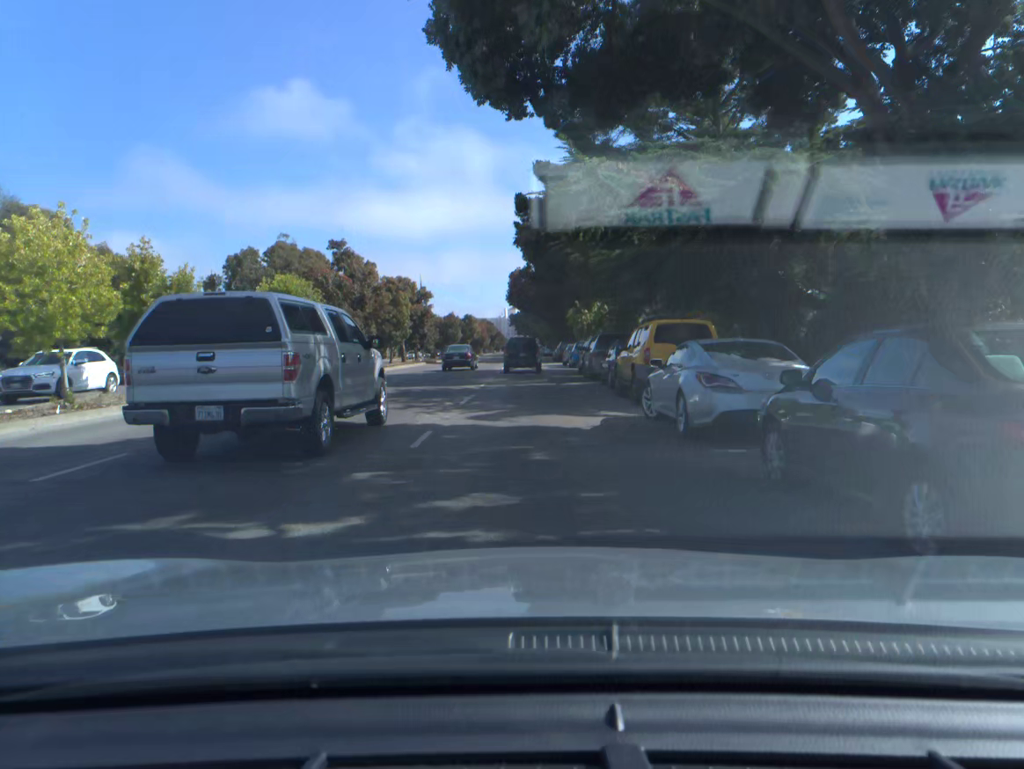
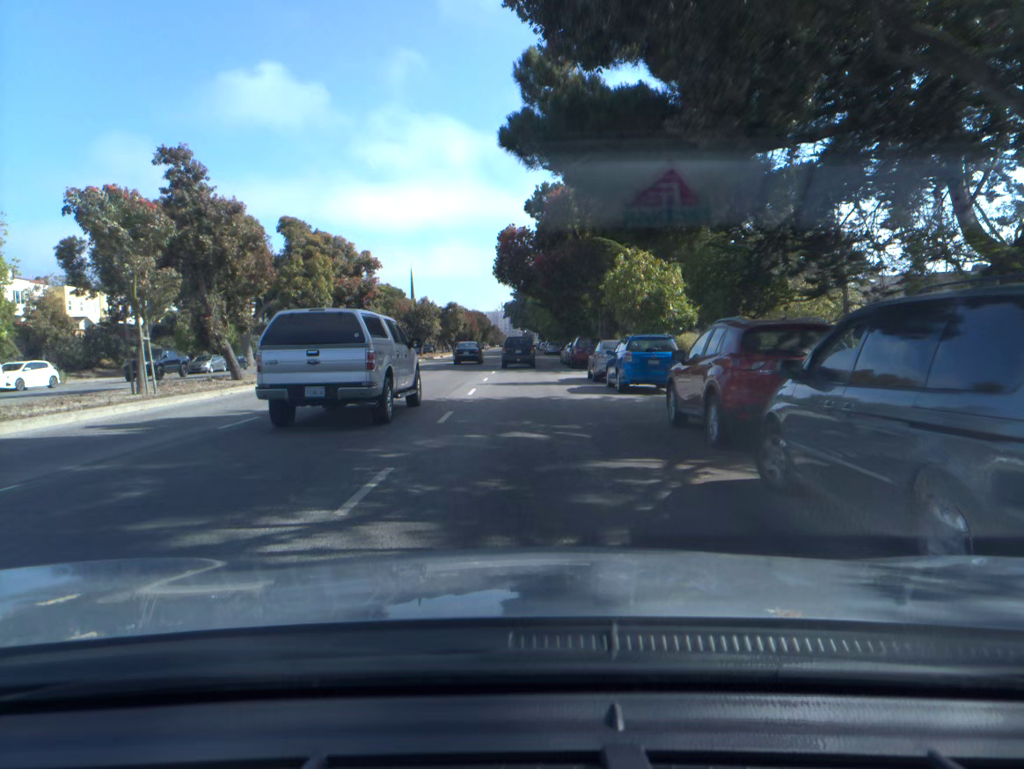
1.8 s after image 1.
(+0.1, +24.5) m; 0°
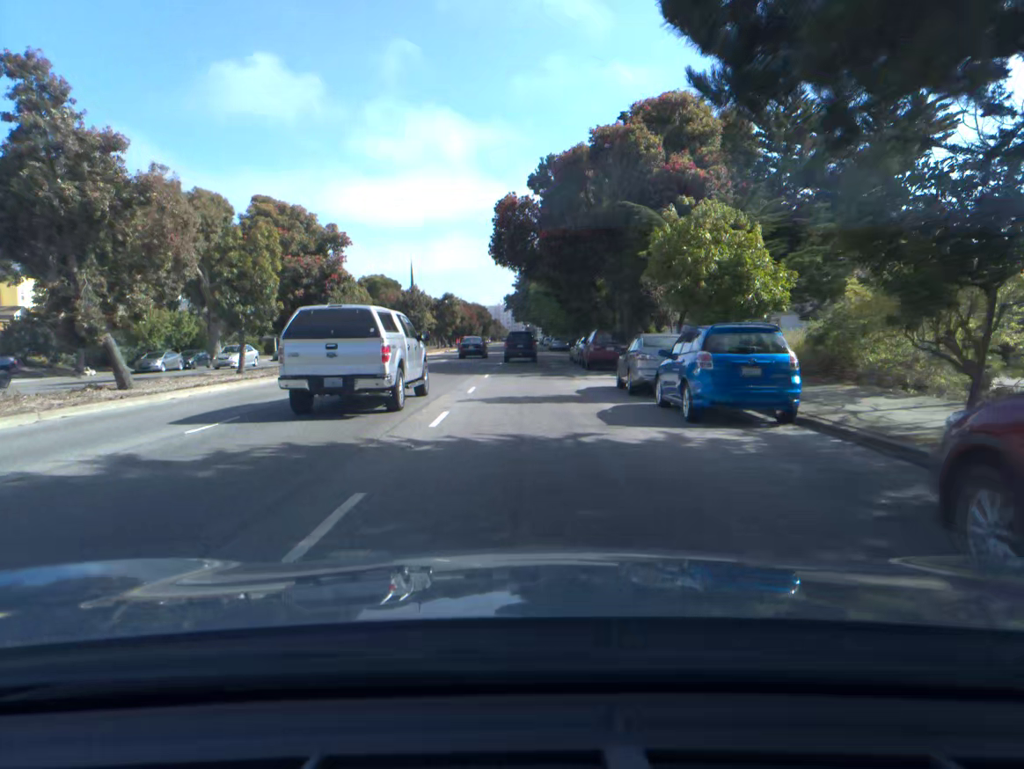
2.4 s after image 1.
(0.0, +8.8) m; -1°
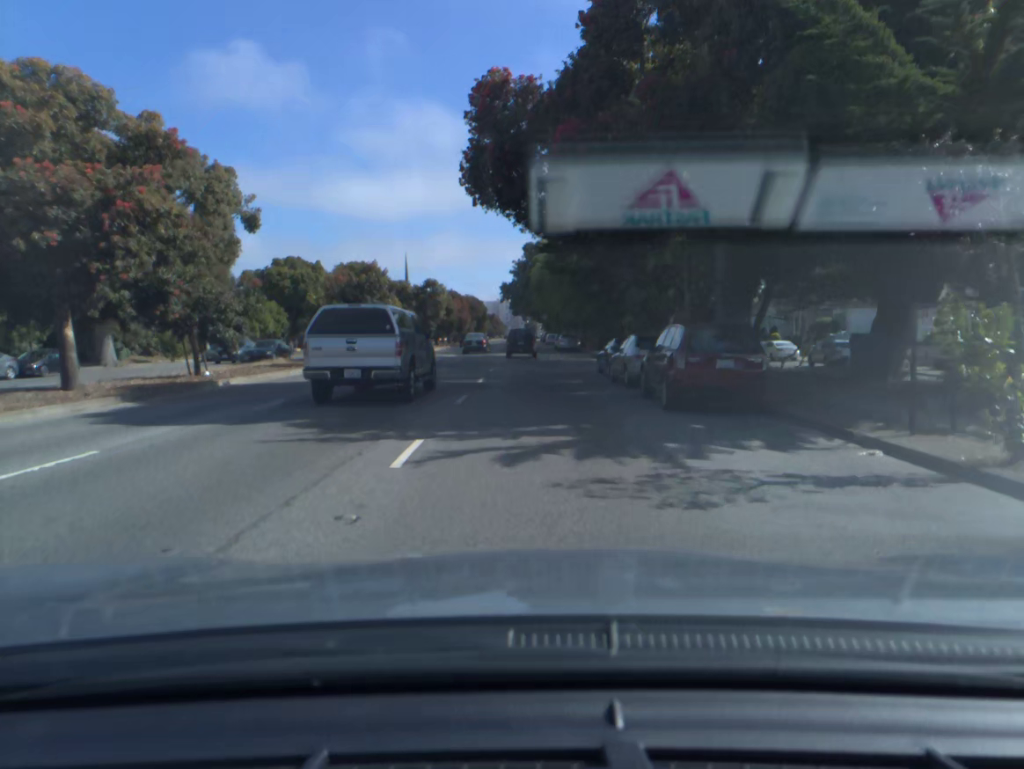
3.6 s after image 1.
(+0.1, +18.5) m; 0°
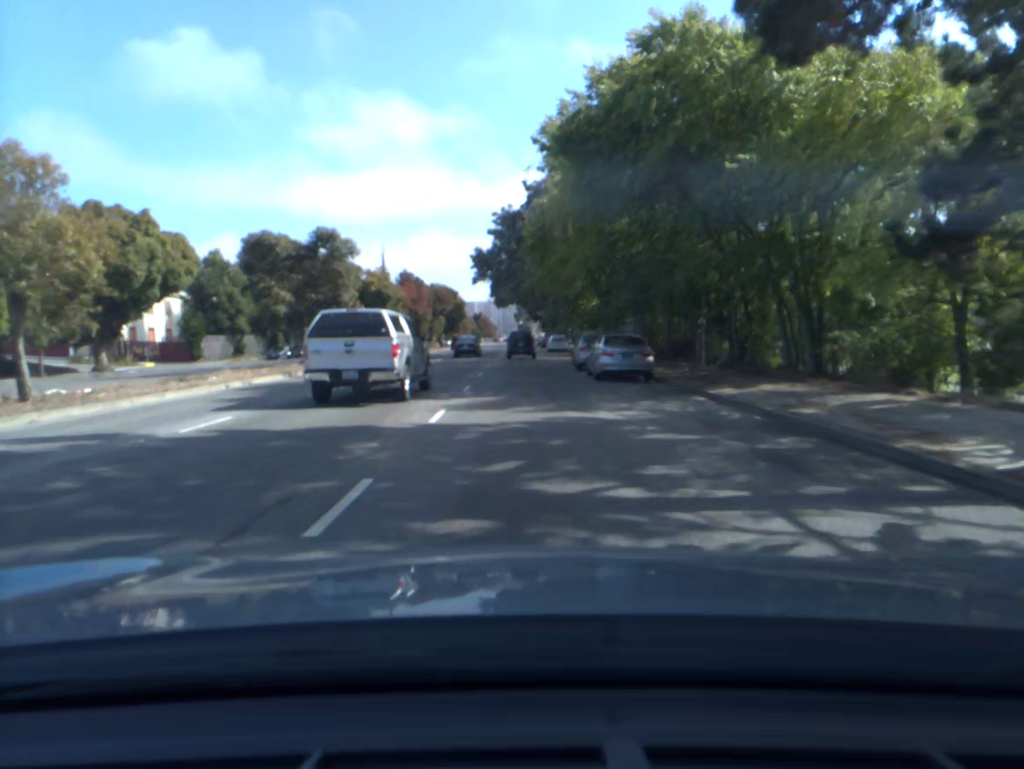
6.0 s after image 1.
(+0.3, +38.8) m; +1°
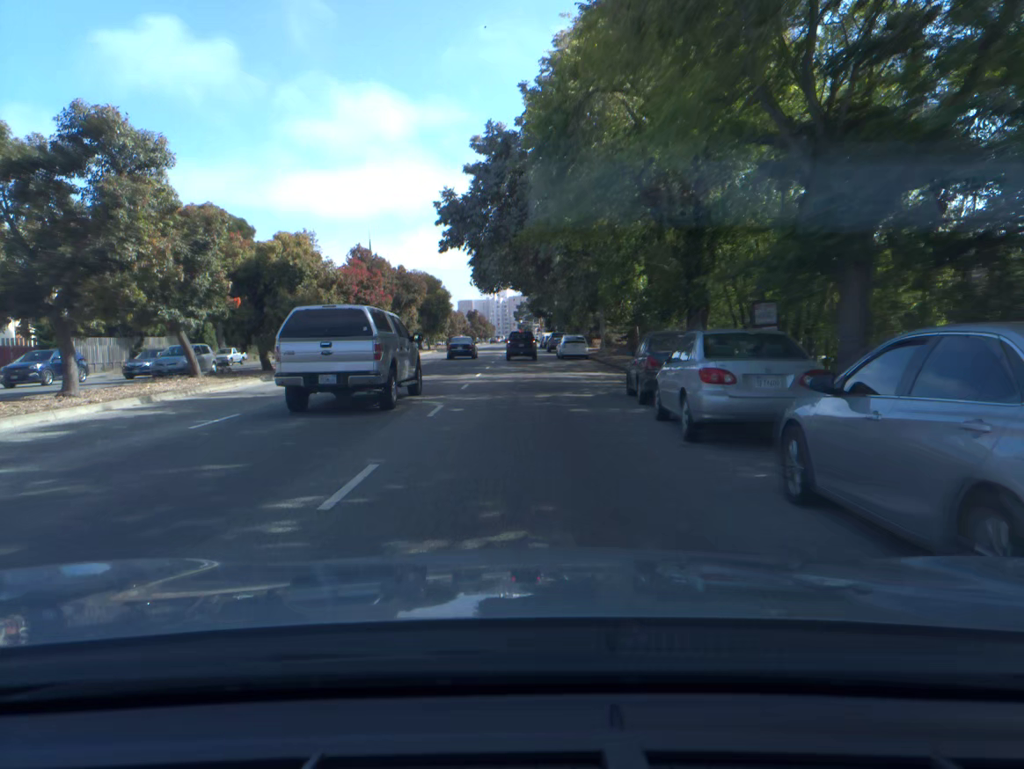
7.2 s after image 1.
(0.0, +20.8) m; 0°
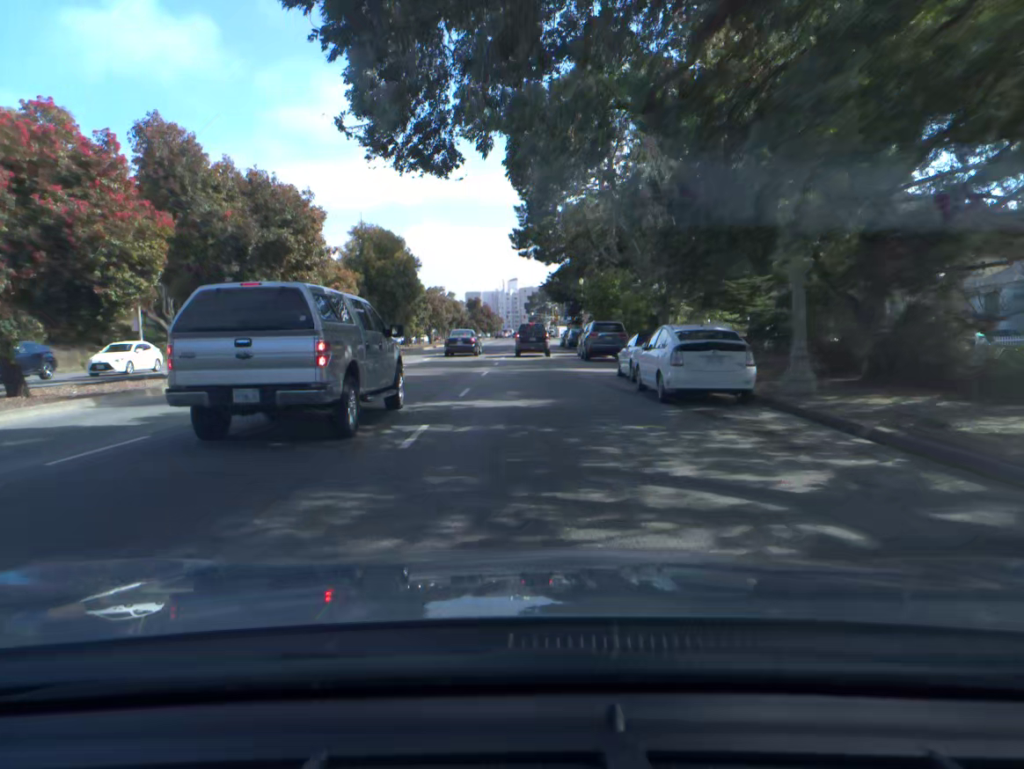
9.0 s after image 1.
(-0.2, +33.1) m; -1°
